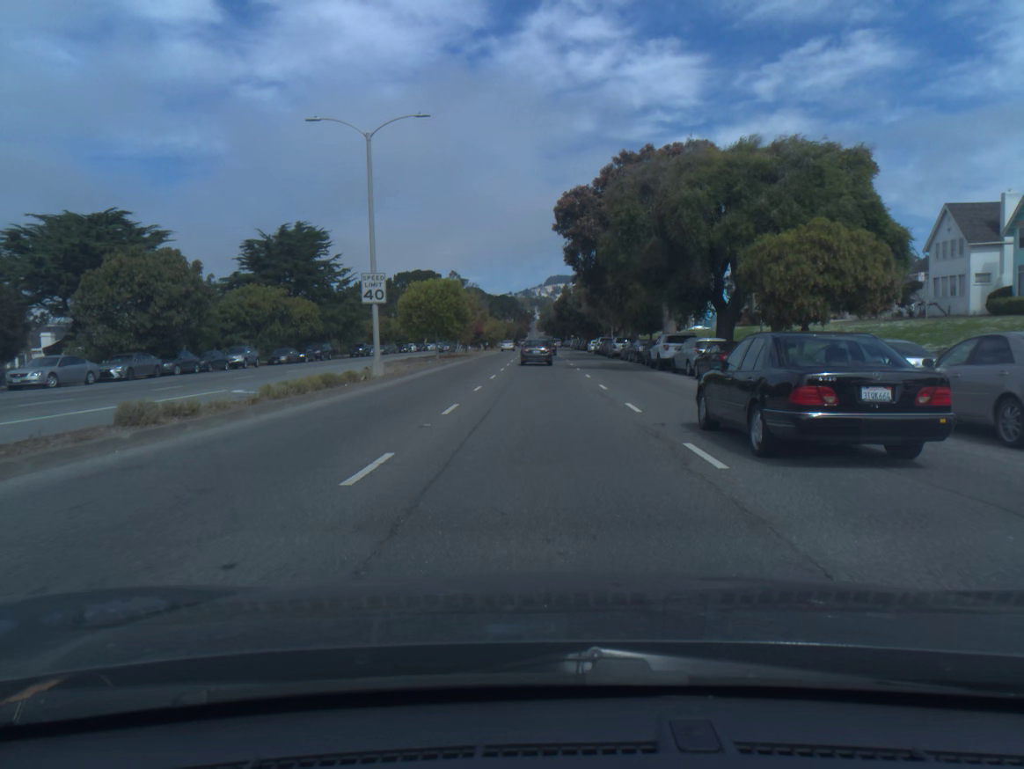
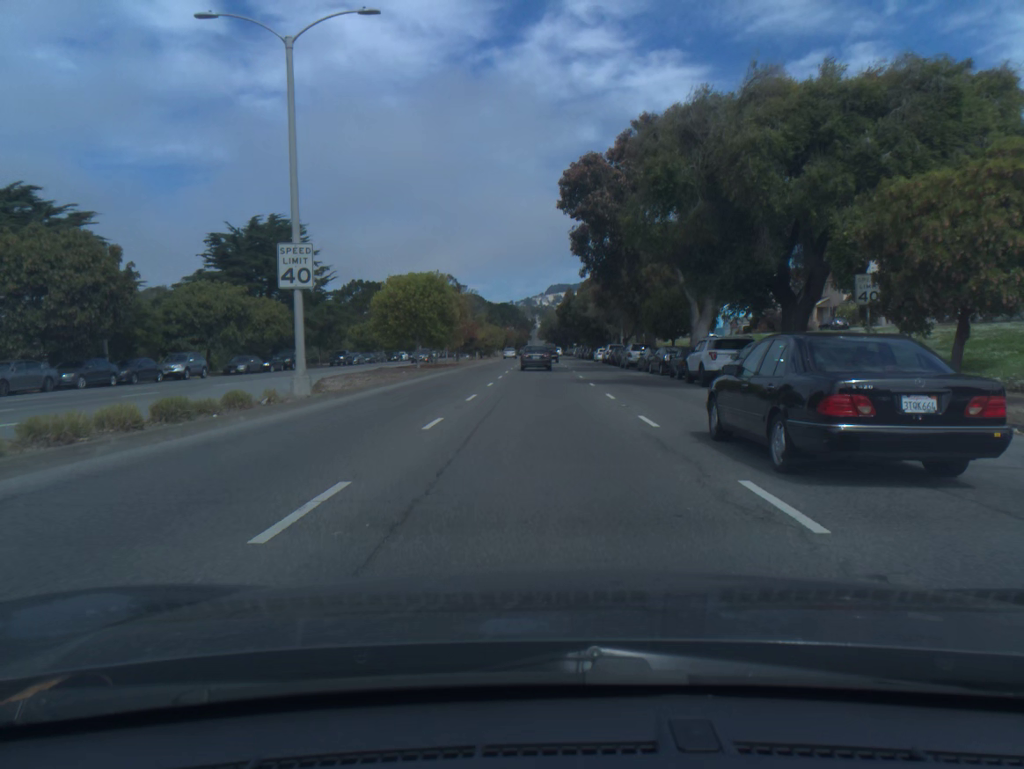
(0.0, +9.7) m; 0°
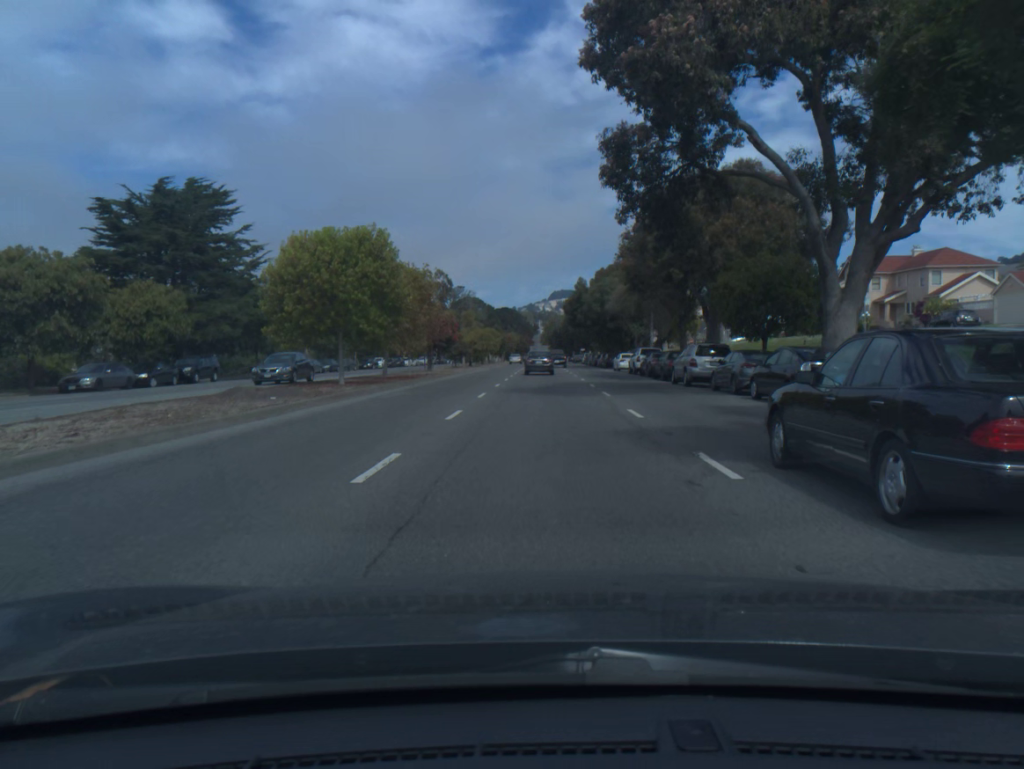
(-0.1, +19.6) m; 0°
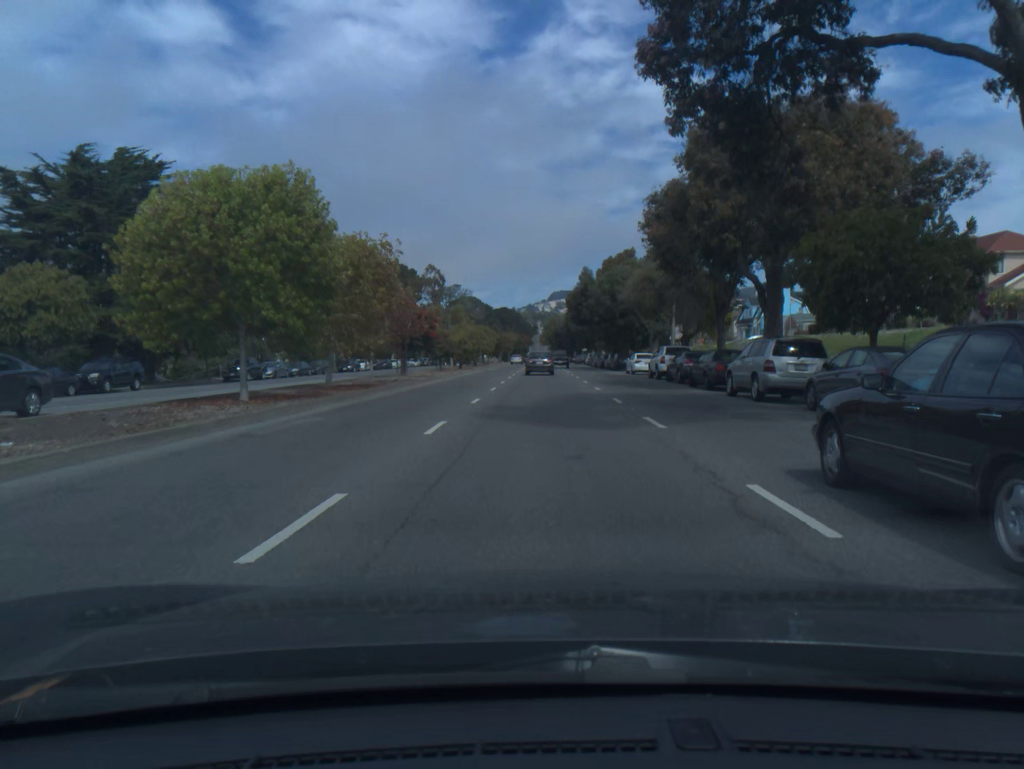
(0.0, +10.0) m; 0°
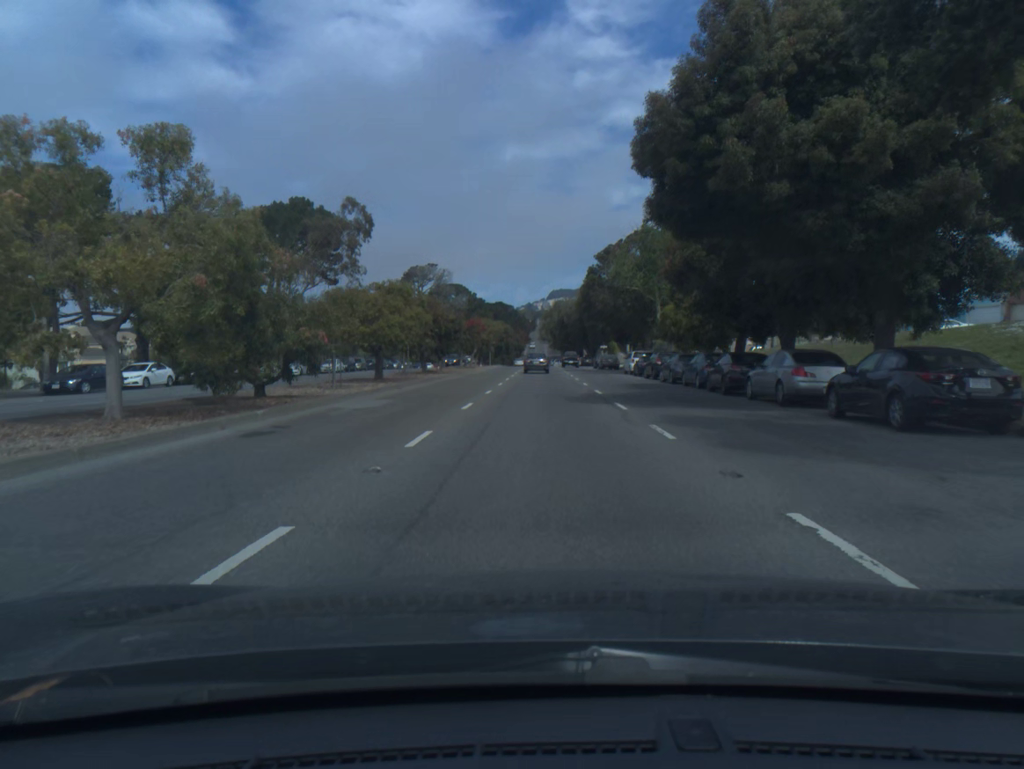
(+0.1, +52.2) m; 0°
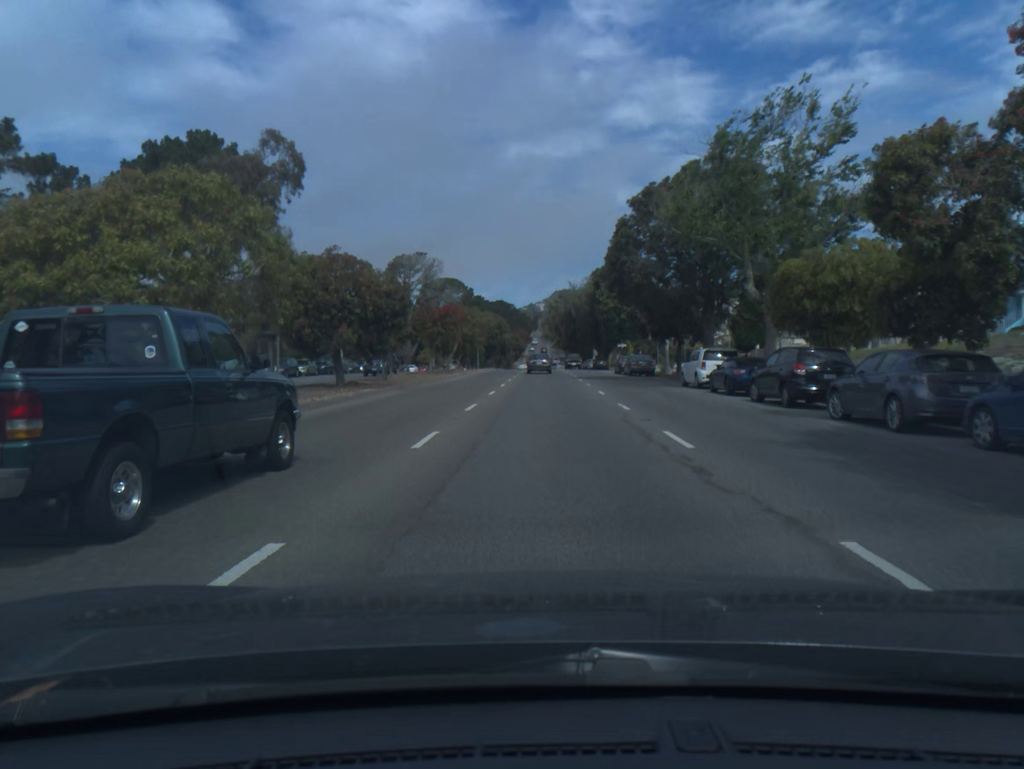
(0.0, +22.1) m; 0°
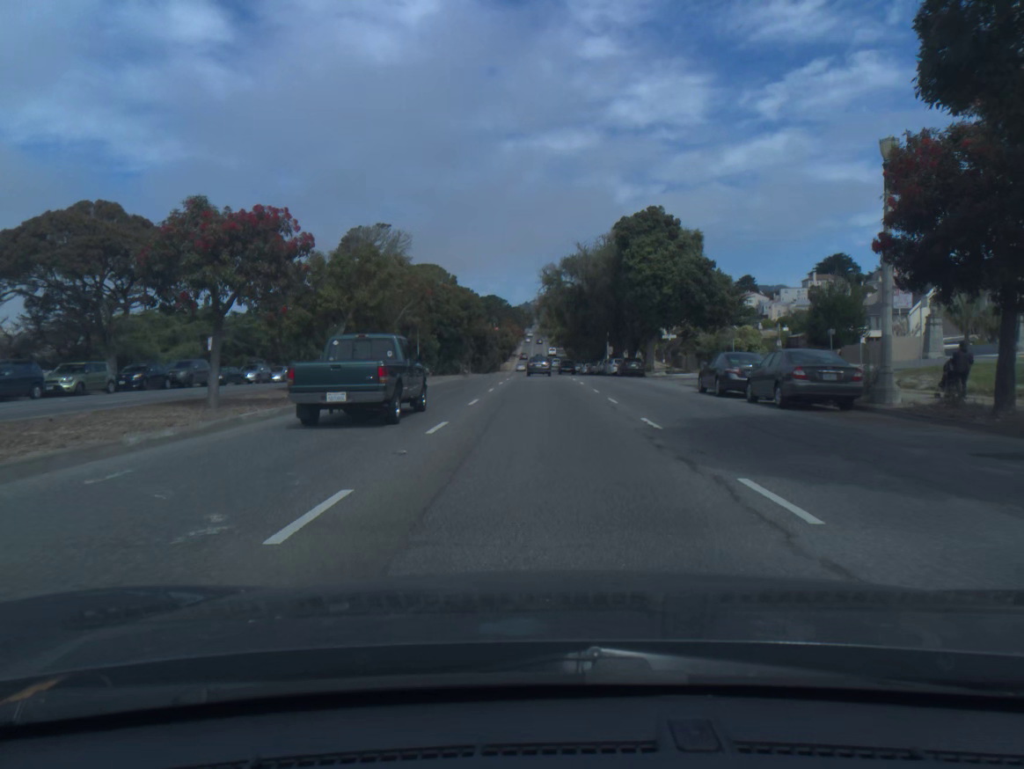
(+0.1, +34.4) m; 0°
